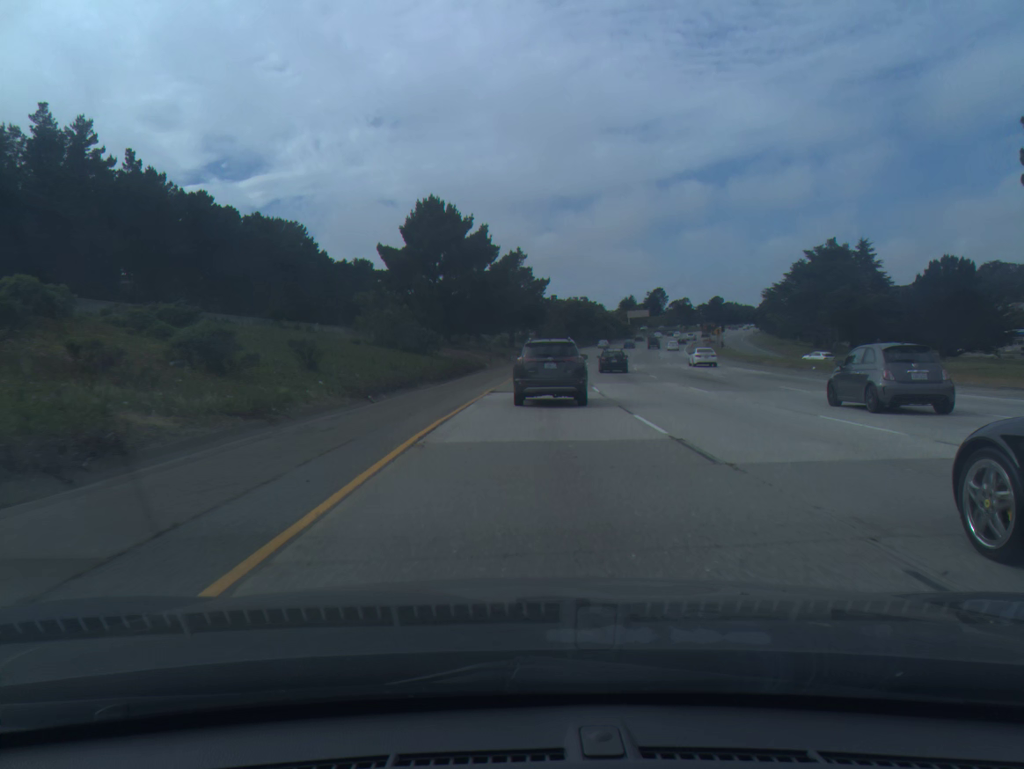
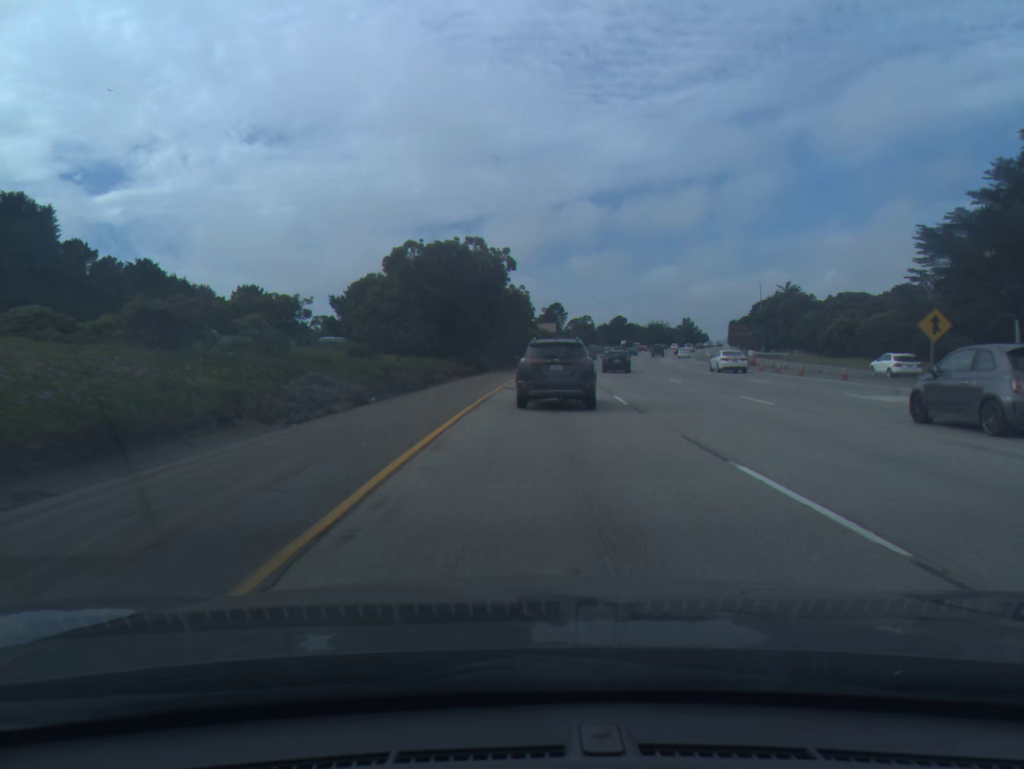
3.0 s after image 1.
(+7.1, +94.8) m; +9°
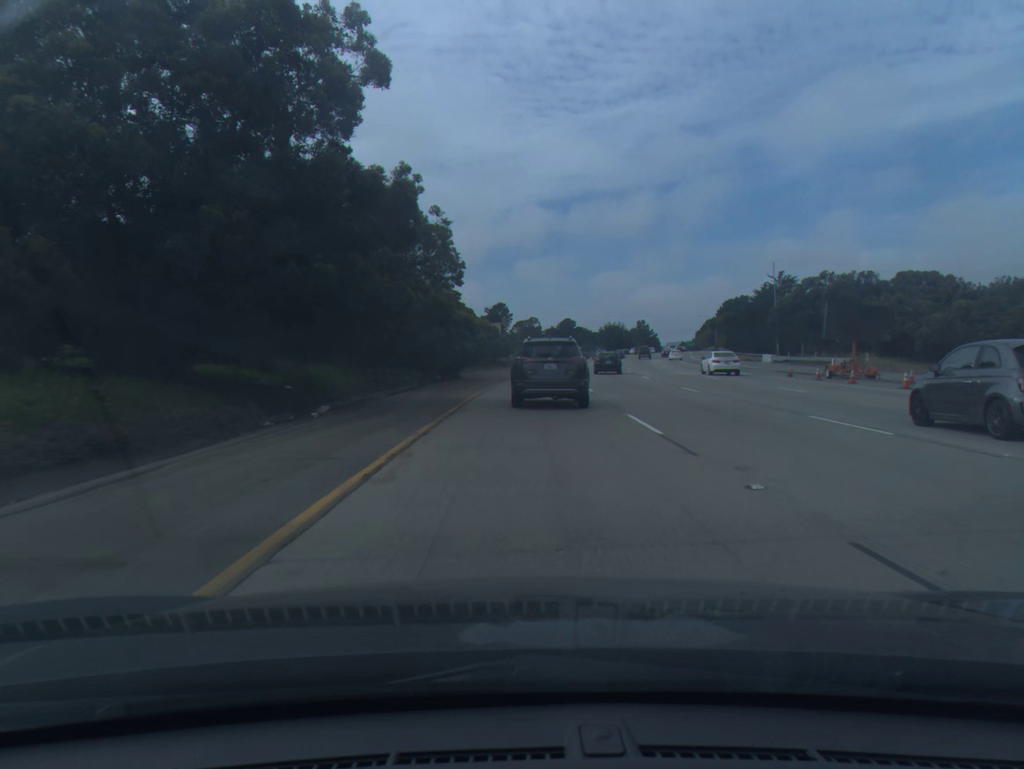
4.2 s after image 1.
(+1.4, +37.0) m; +4°
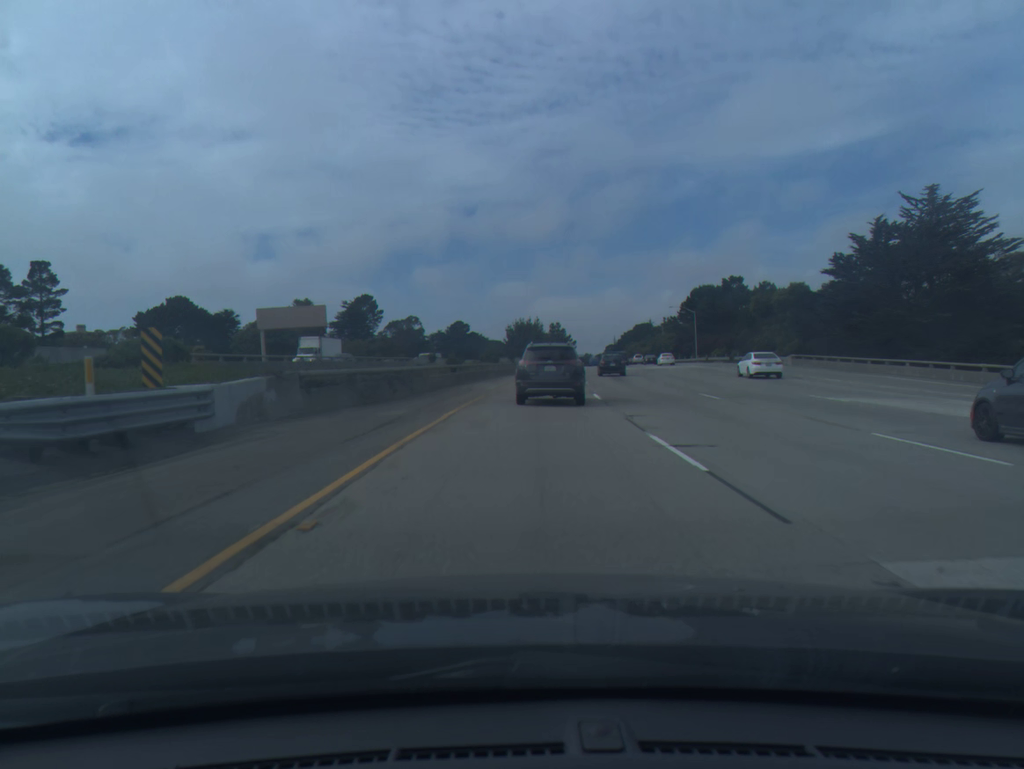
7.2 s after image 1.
(+6.0, +91.1) m; +7°
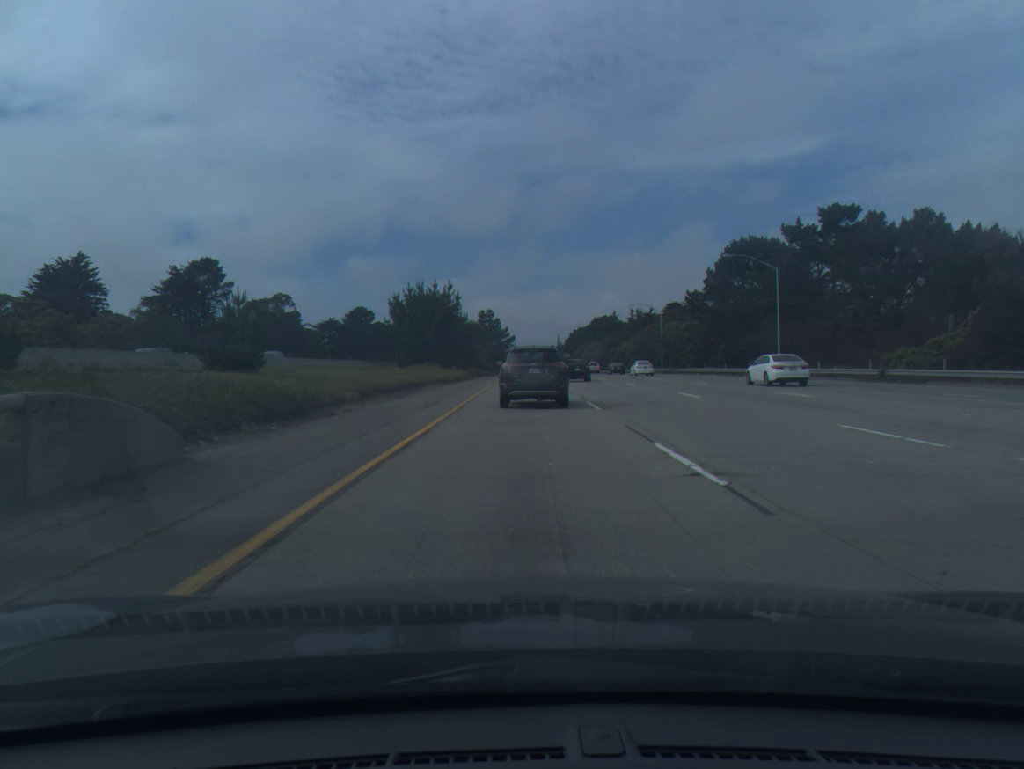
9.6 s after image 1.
(+4.5, +75.0) m; +5°
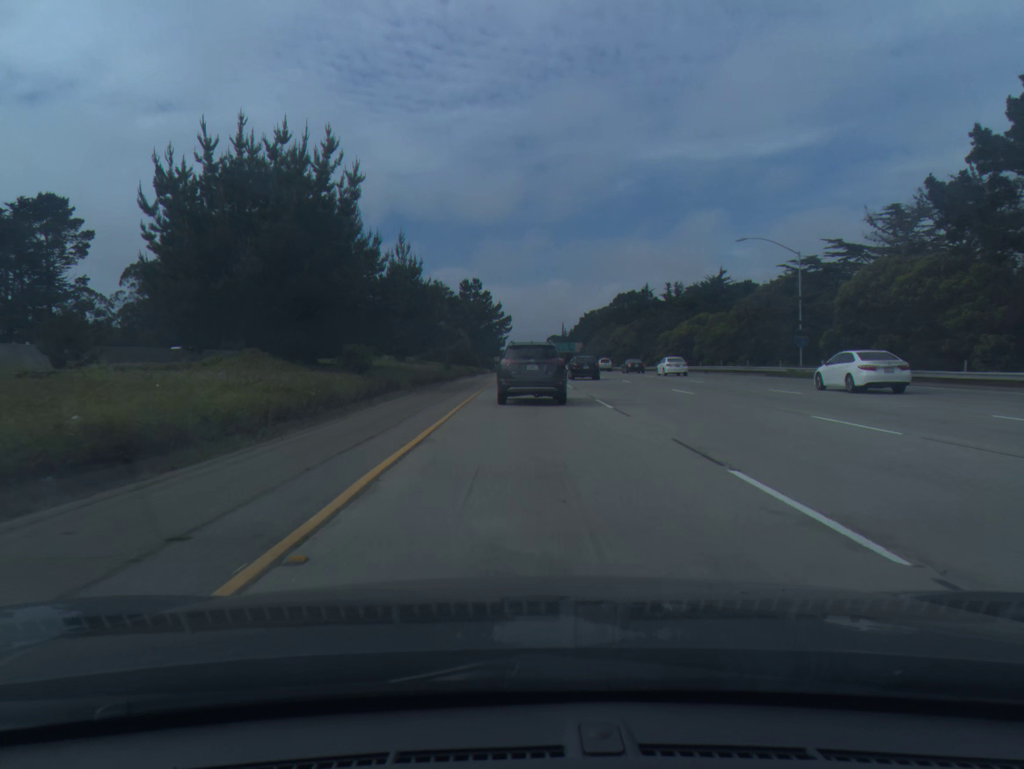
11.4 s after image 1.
(+0.1, +56.9) m; 0°
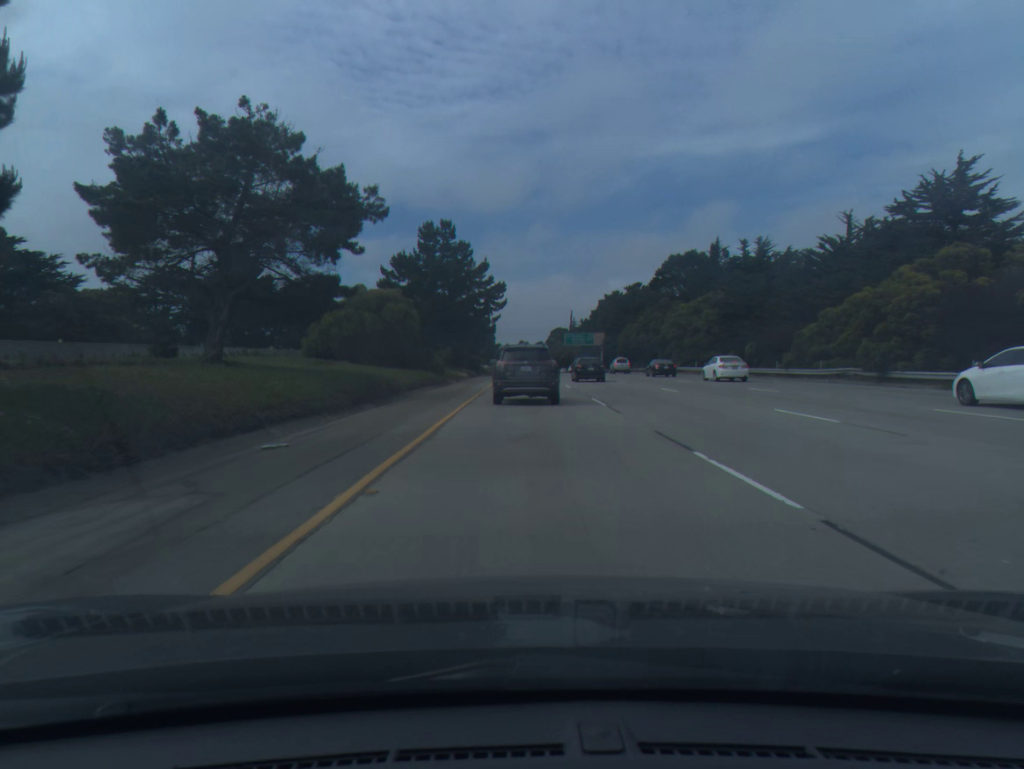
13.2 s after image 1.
(+0.1, +56.0) m; 0°
